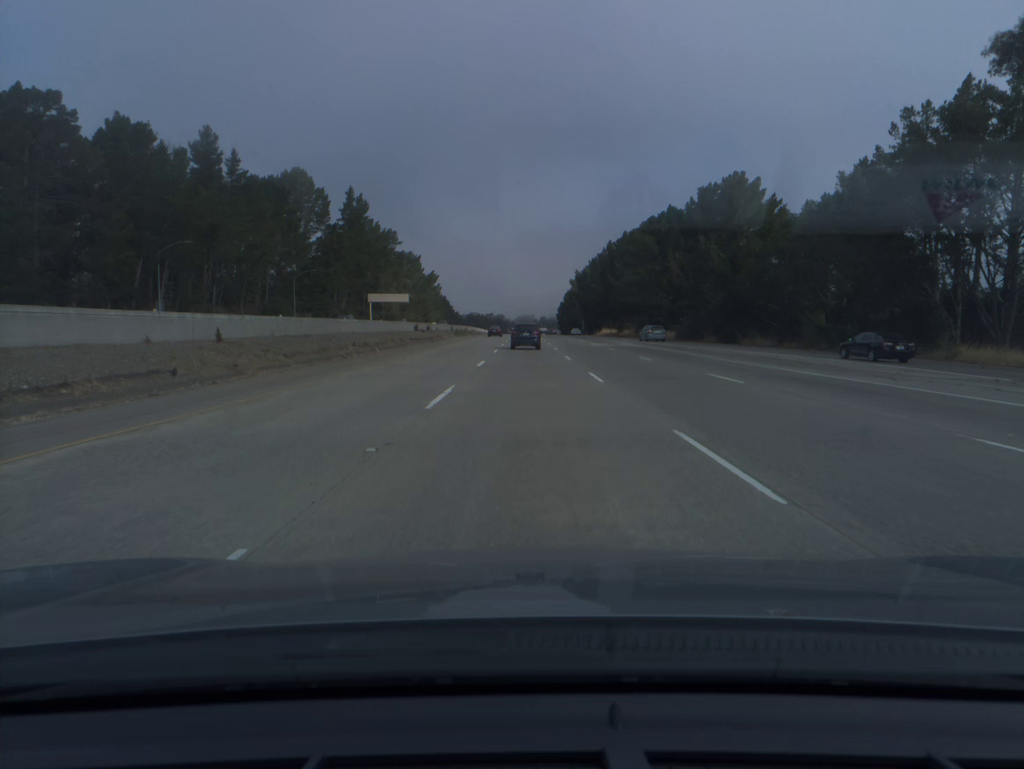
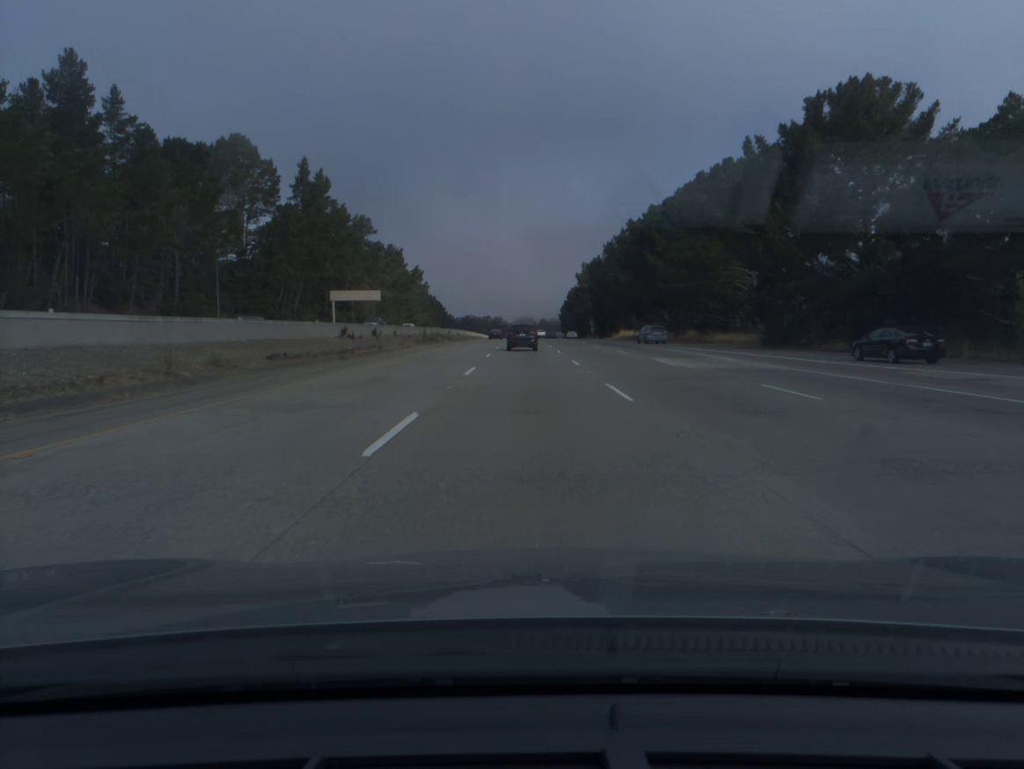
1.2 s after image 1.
(0.0, +35.0) m; 0°
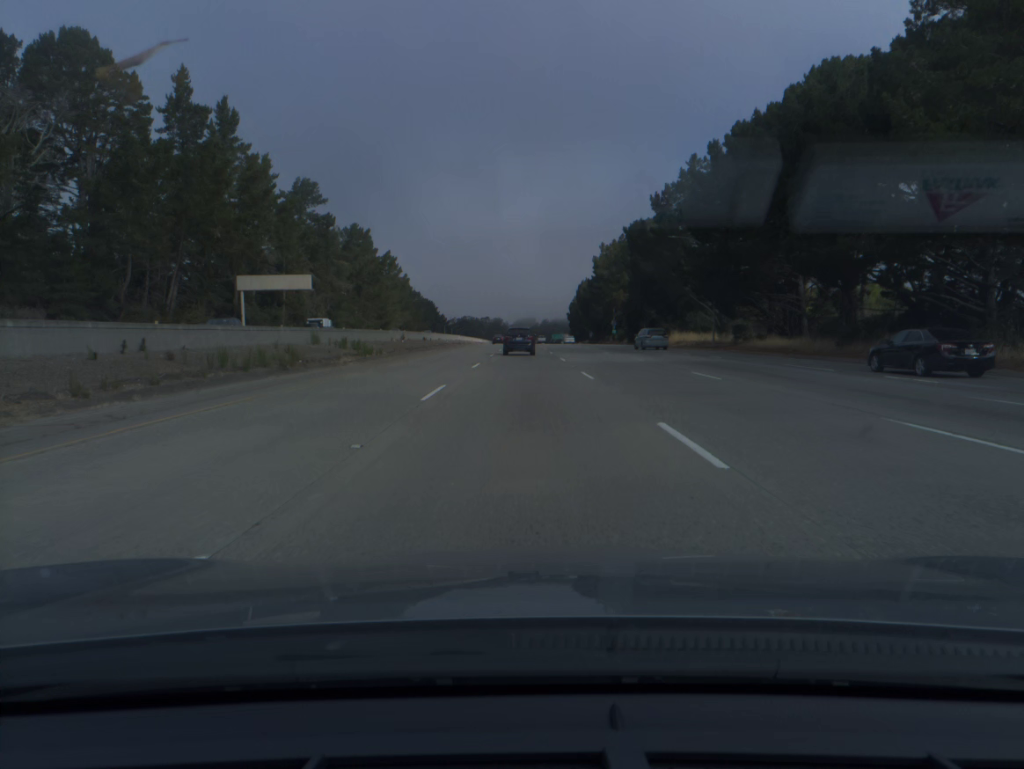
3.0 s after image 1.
(0.0, +51.4) m; 0°
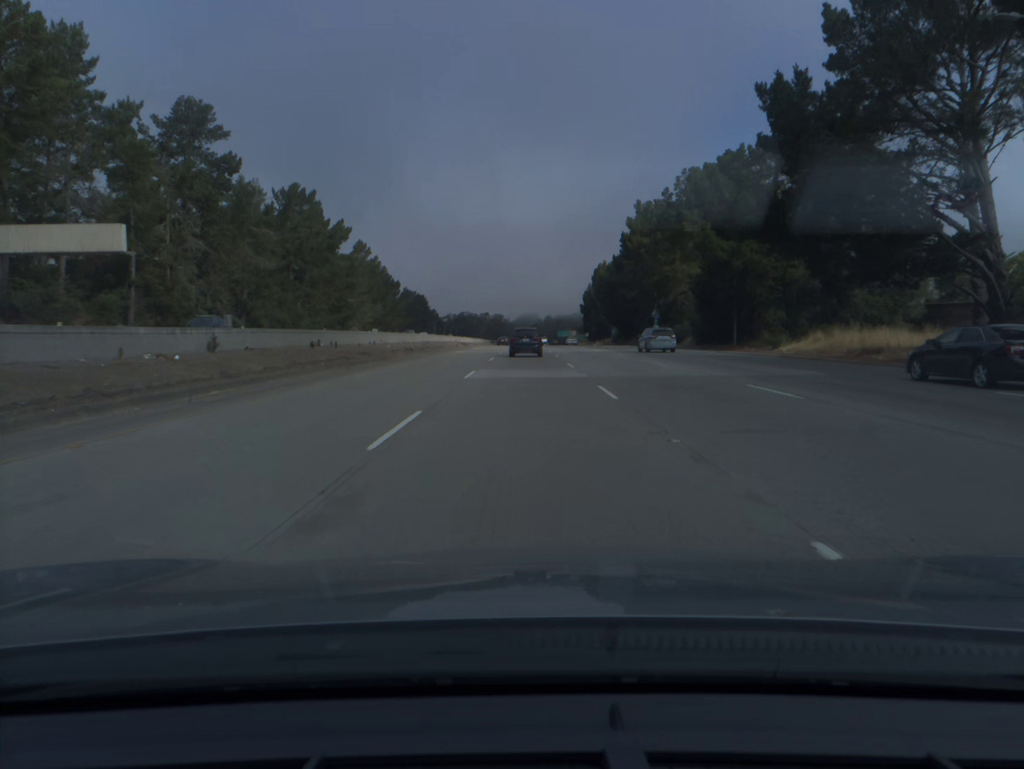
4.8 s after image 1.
(0.0, +50.2) m; 0°
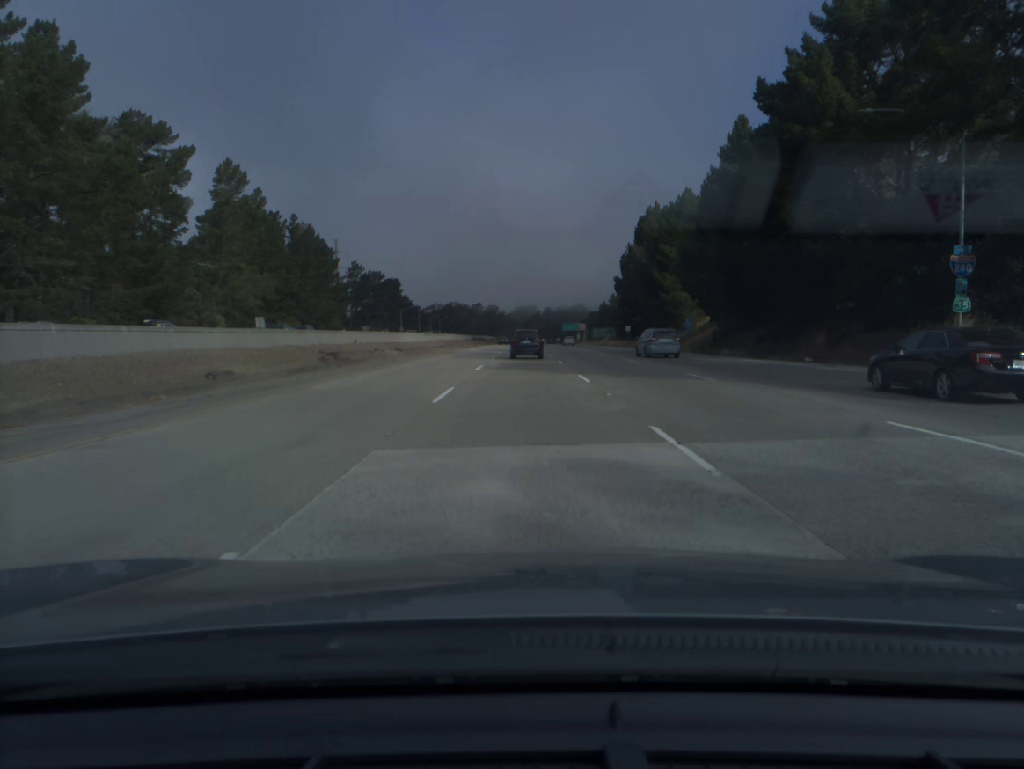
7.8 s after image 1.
(+0.1, +81.5) m; 0°
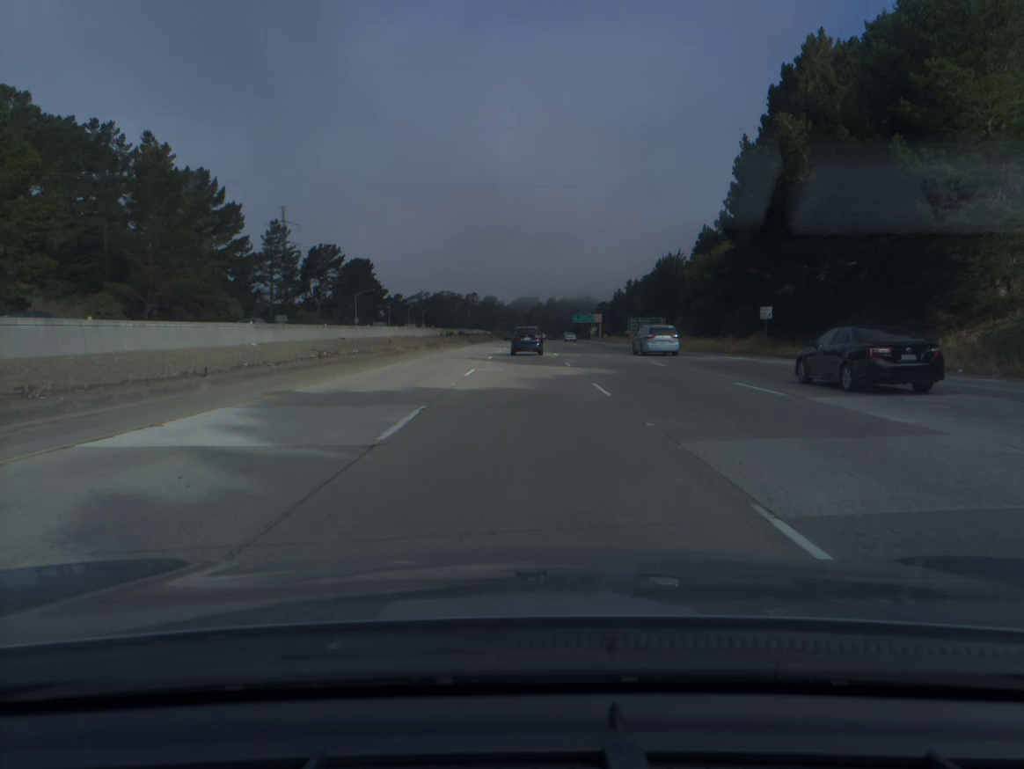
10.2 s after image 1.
(-0.1, +64.0) m; 0°
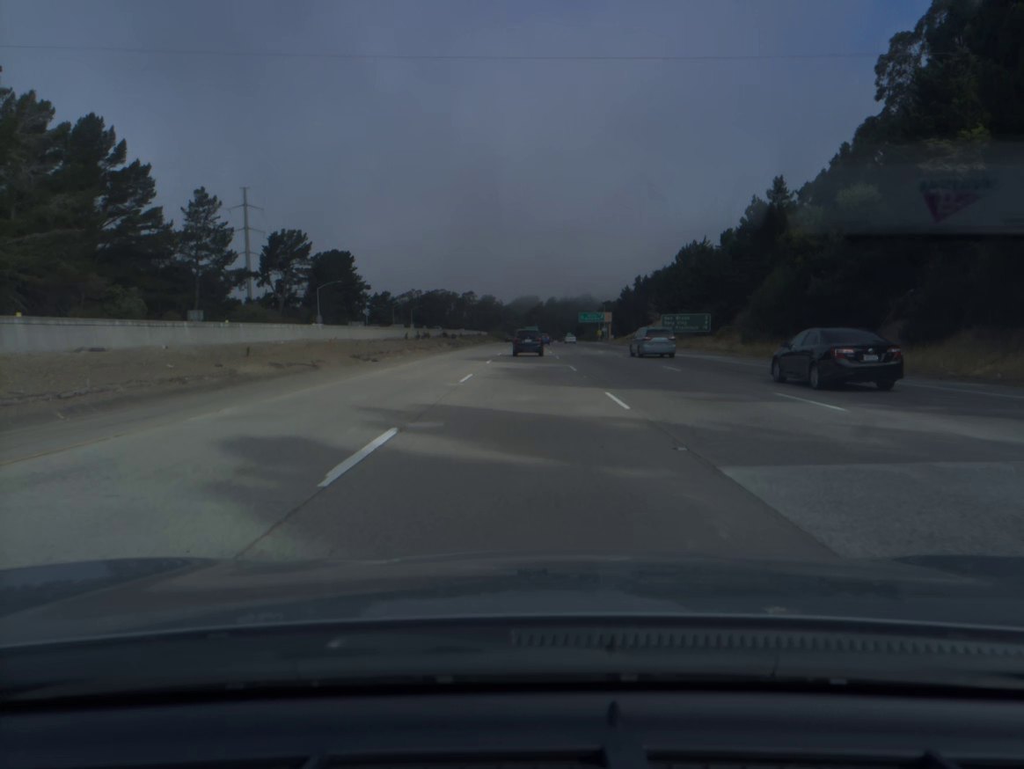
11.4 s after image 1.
(0.0, +31.9) m; 0°
